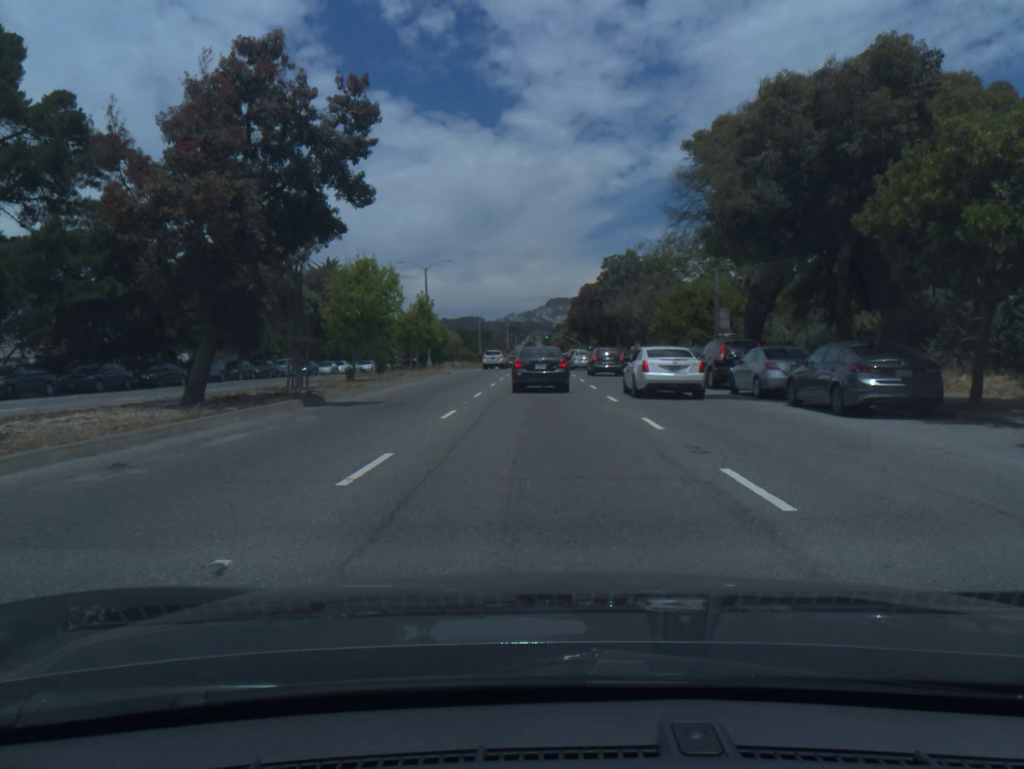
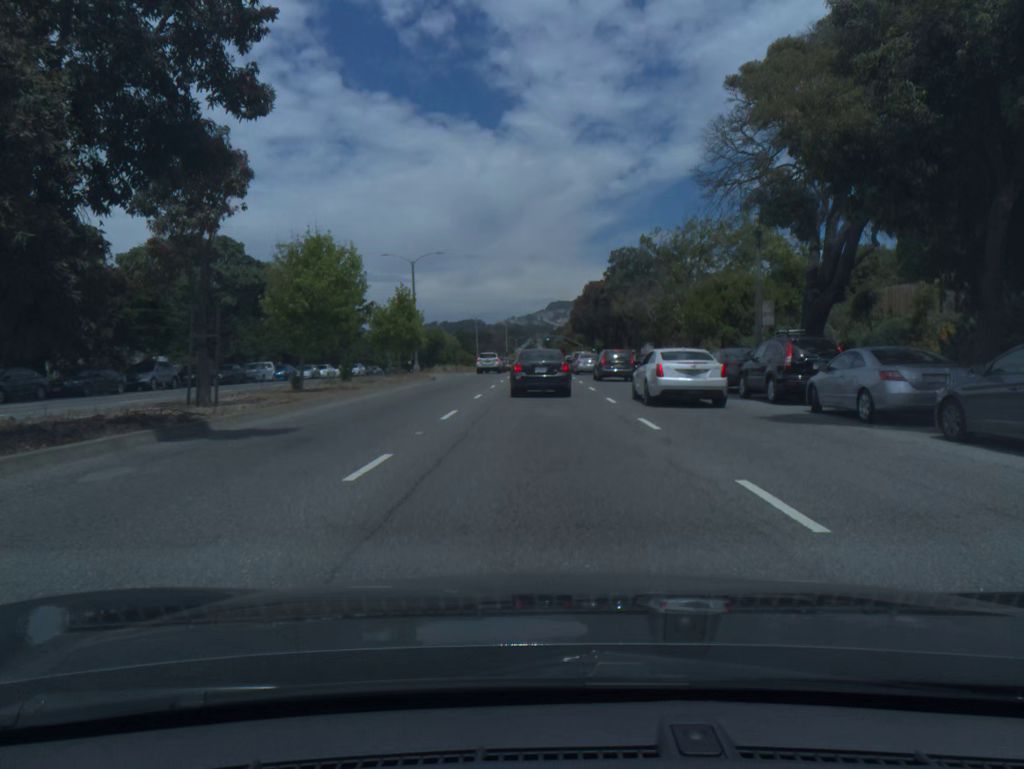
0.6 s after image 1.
(0.0, +7.1) m; 0°
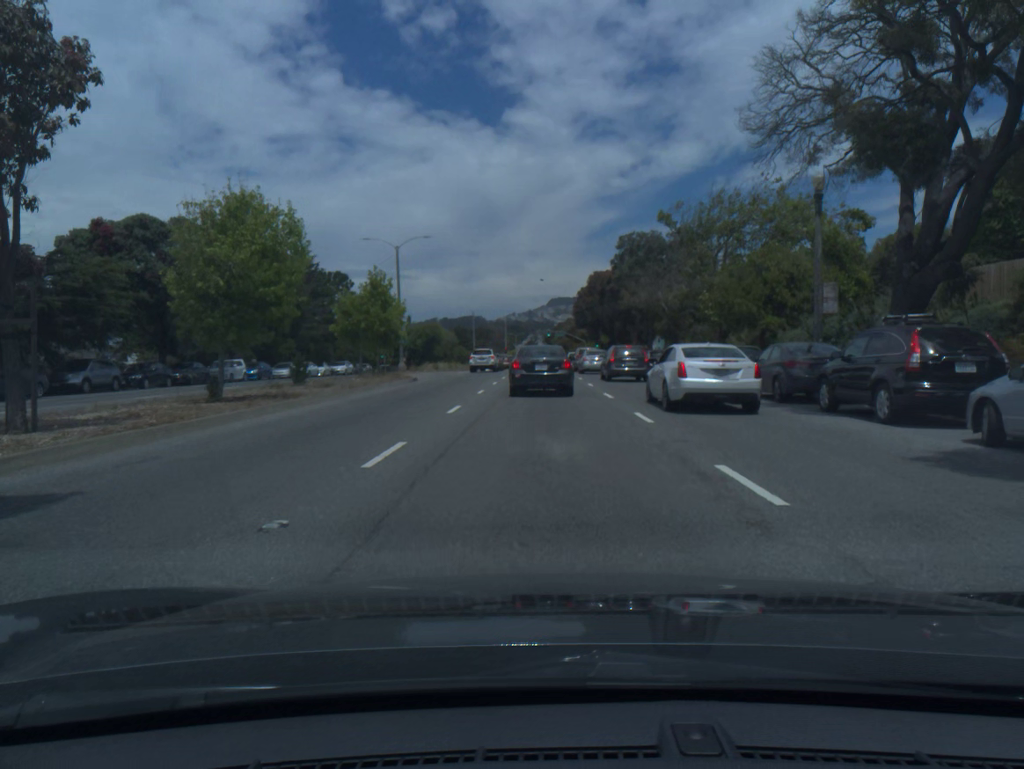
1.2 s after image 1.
(0.0, +6.6) m; 0°
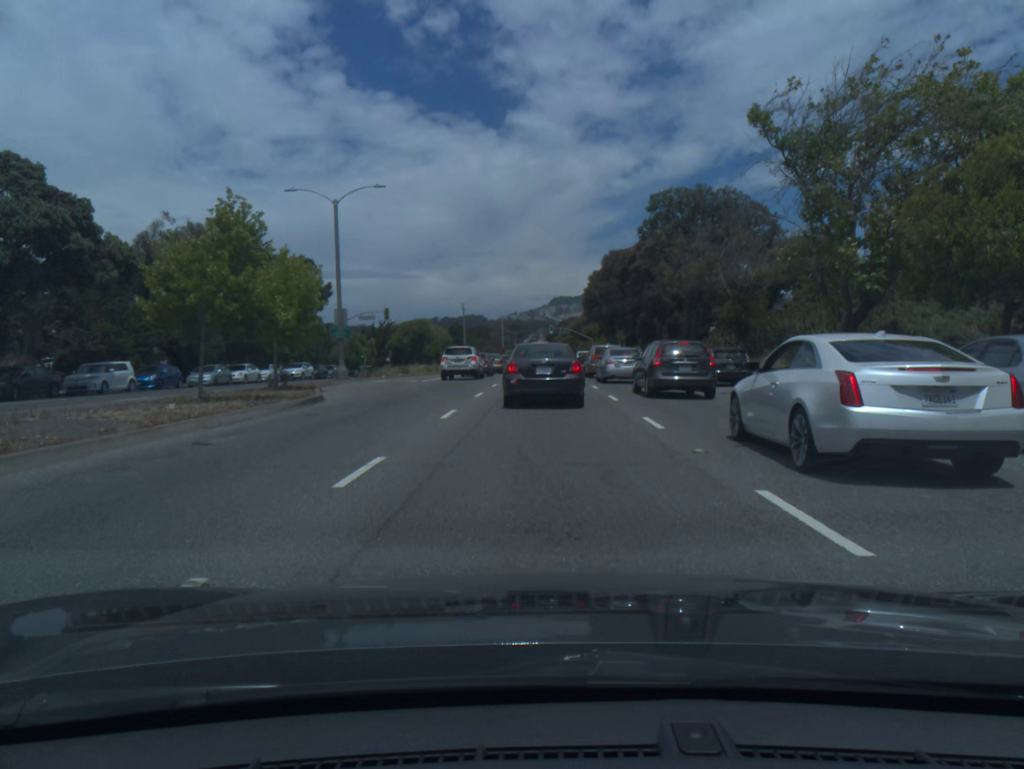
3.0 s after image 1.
(-0.1, +16.2) m; 0°
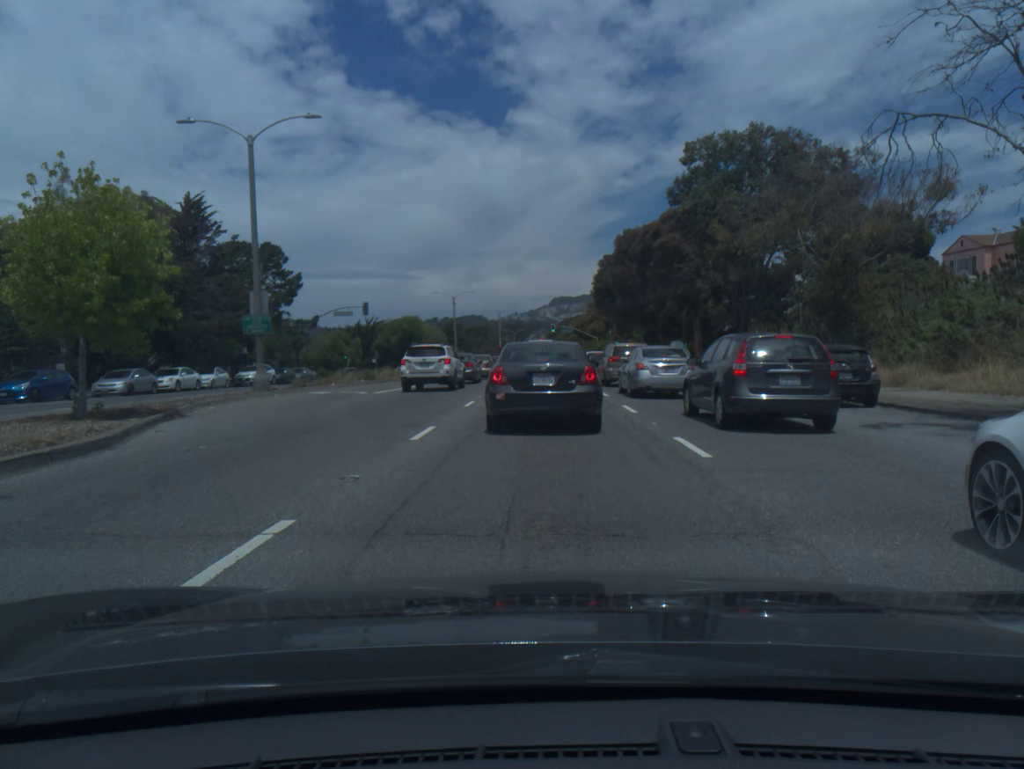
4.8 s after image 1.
(+0.1, +10.8) m; 0°
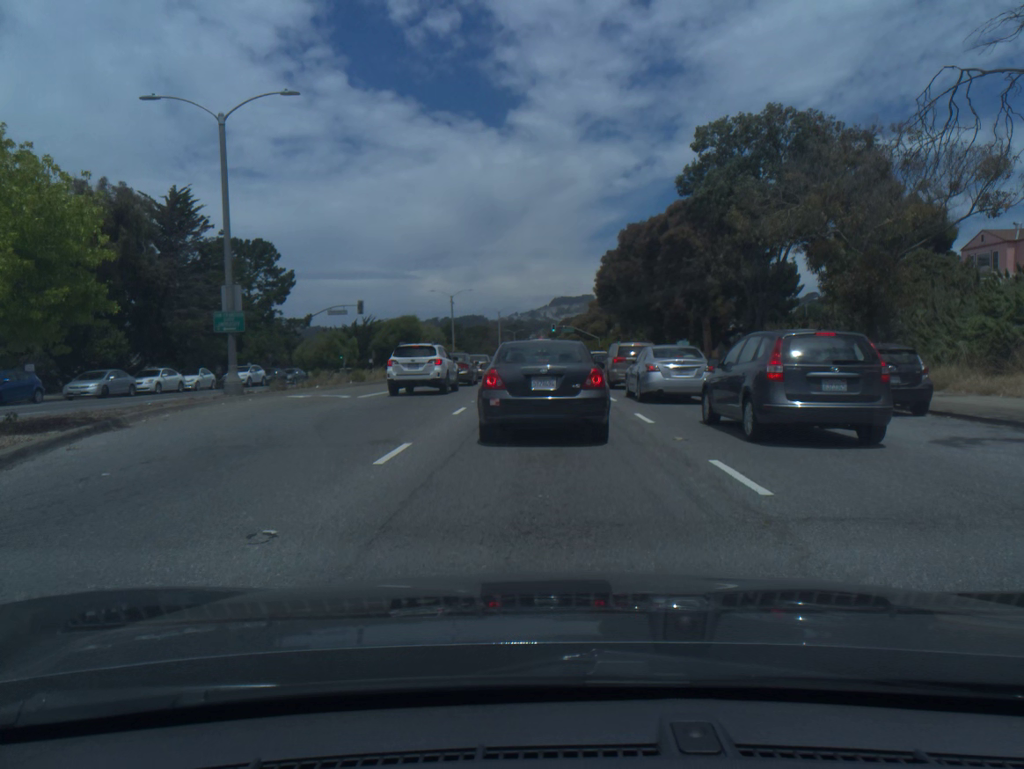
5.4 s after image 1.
(0.0, +2.4) m; 0°
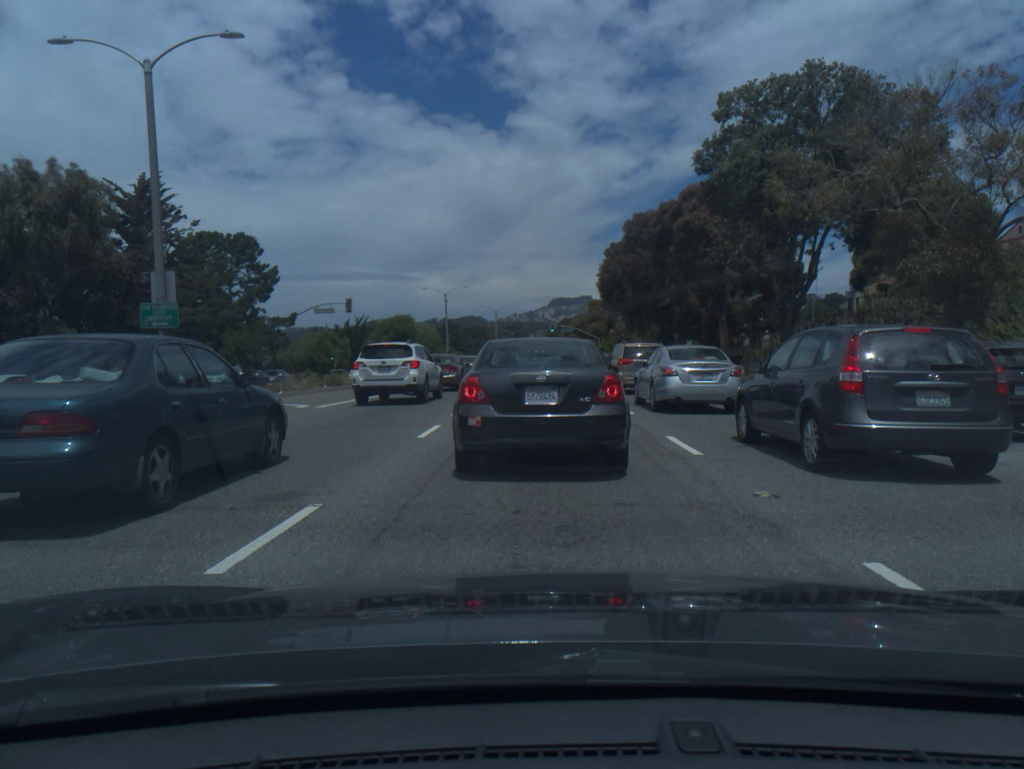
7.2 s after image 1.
(0.0, +4.3) m; 0°
